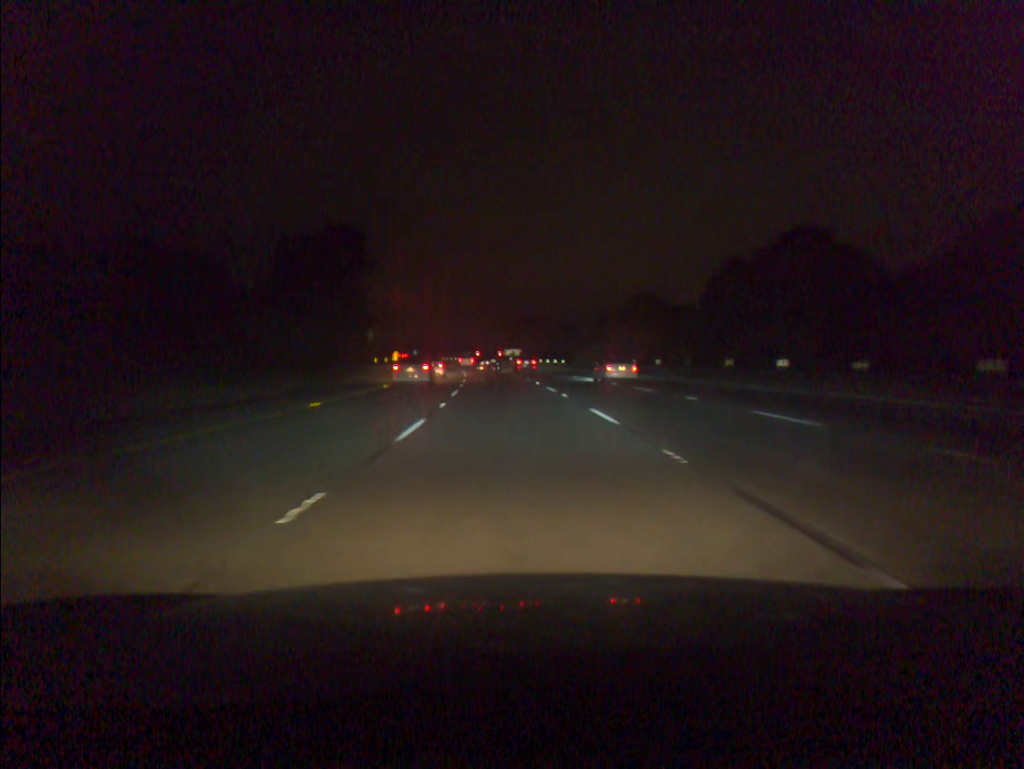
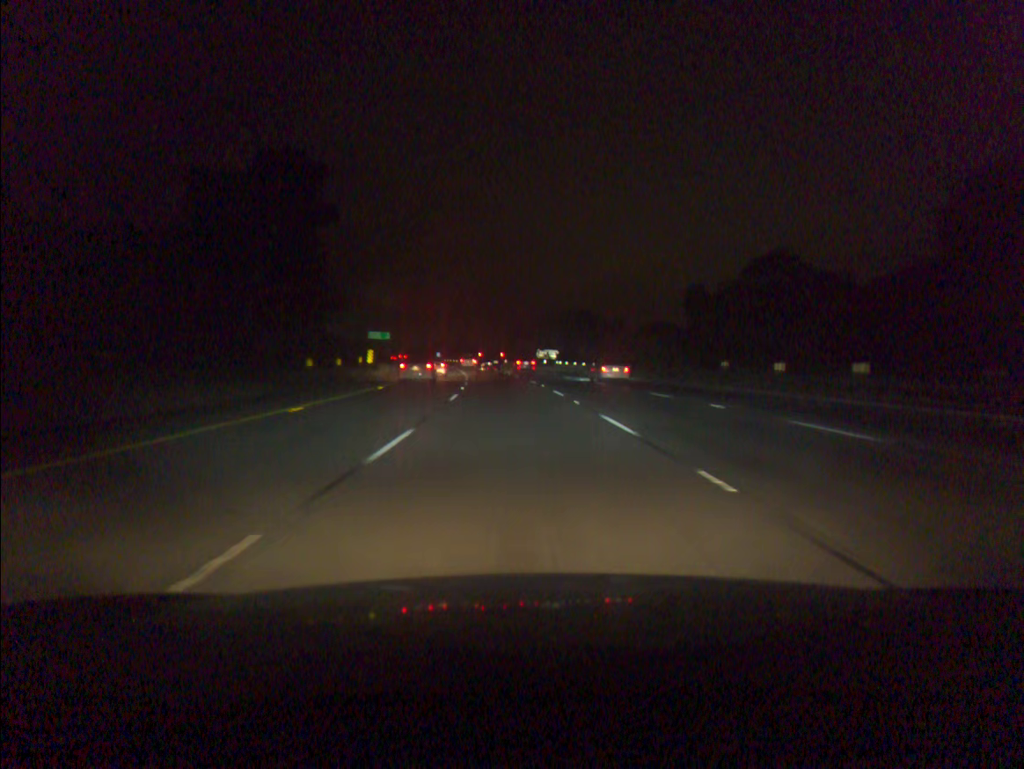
(-0.7, +31.4) m; -2°
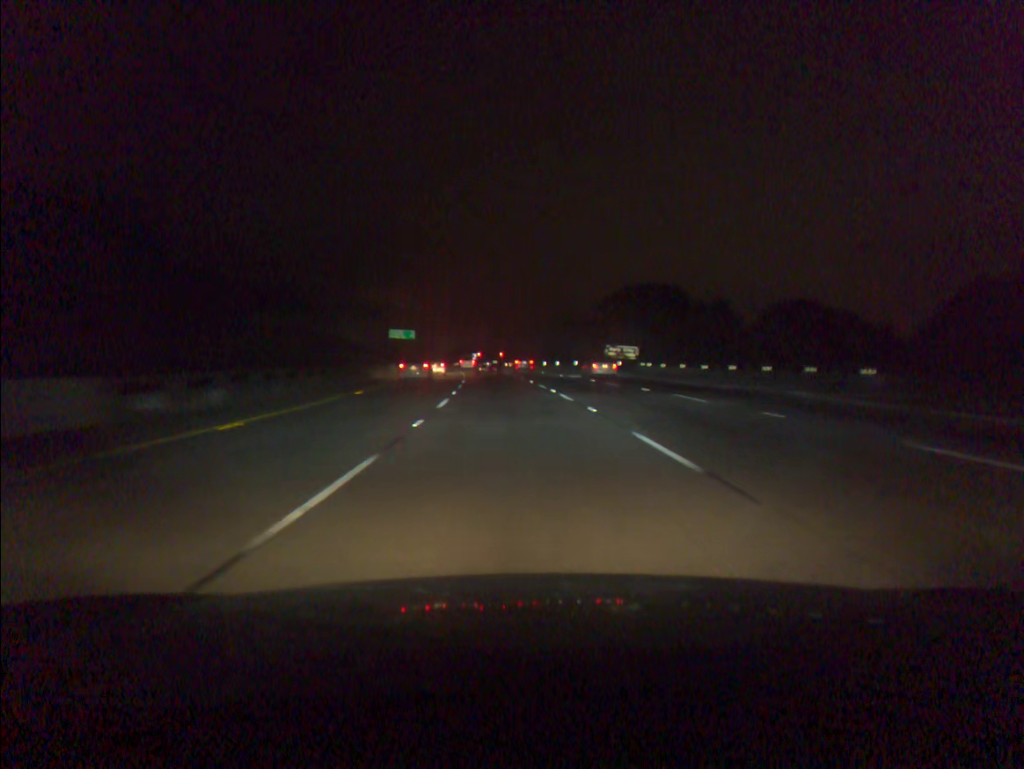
(-1.4, +48.0) m; -3°
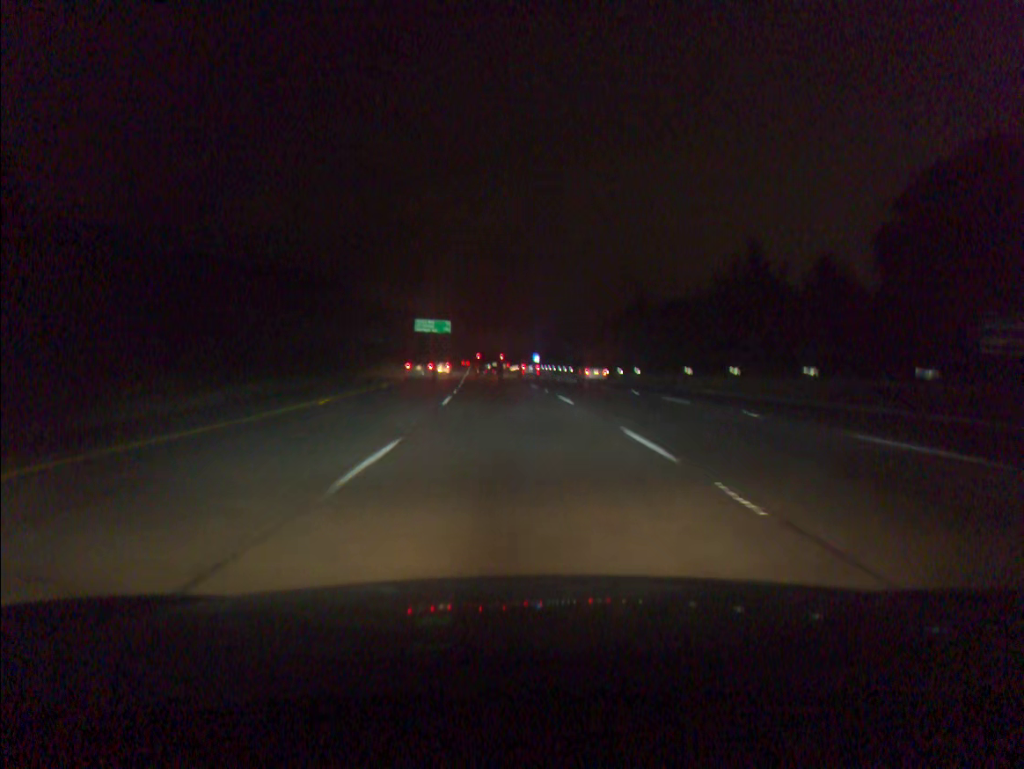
(-2.9, +65.1) m; -5°
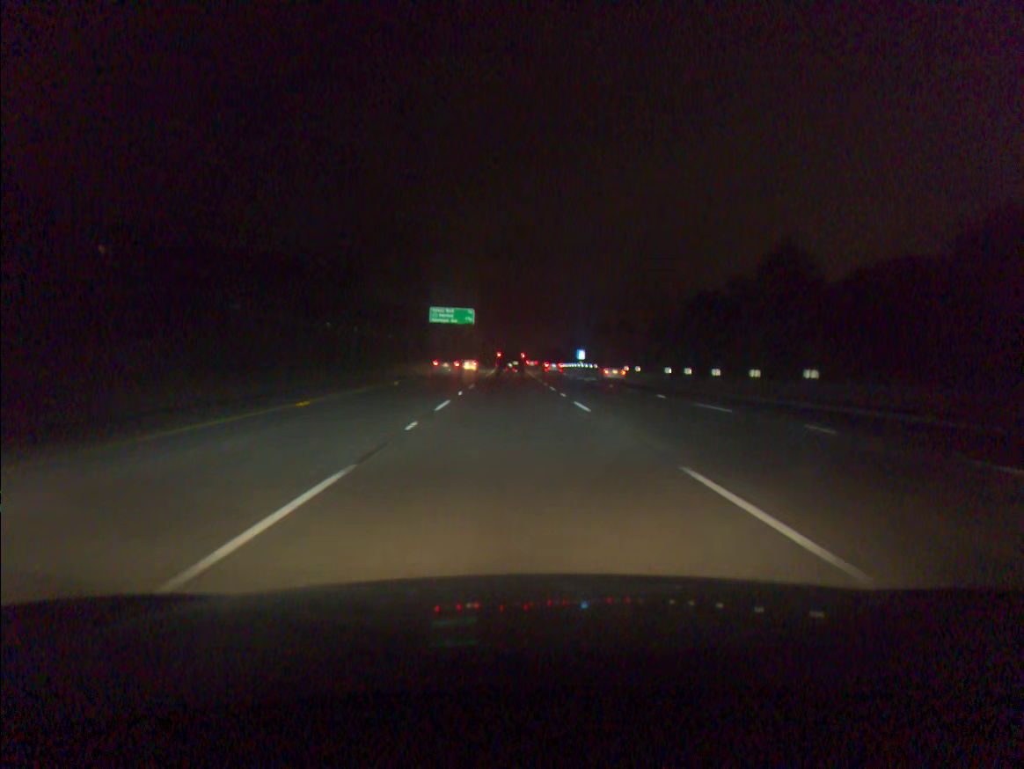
(-0.7, +32.7) m; -3°
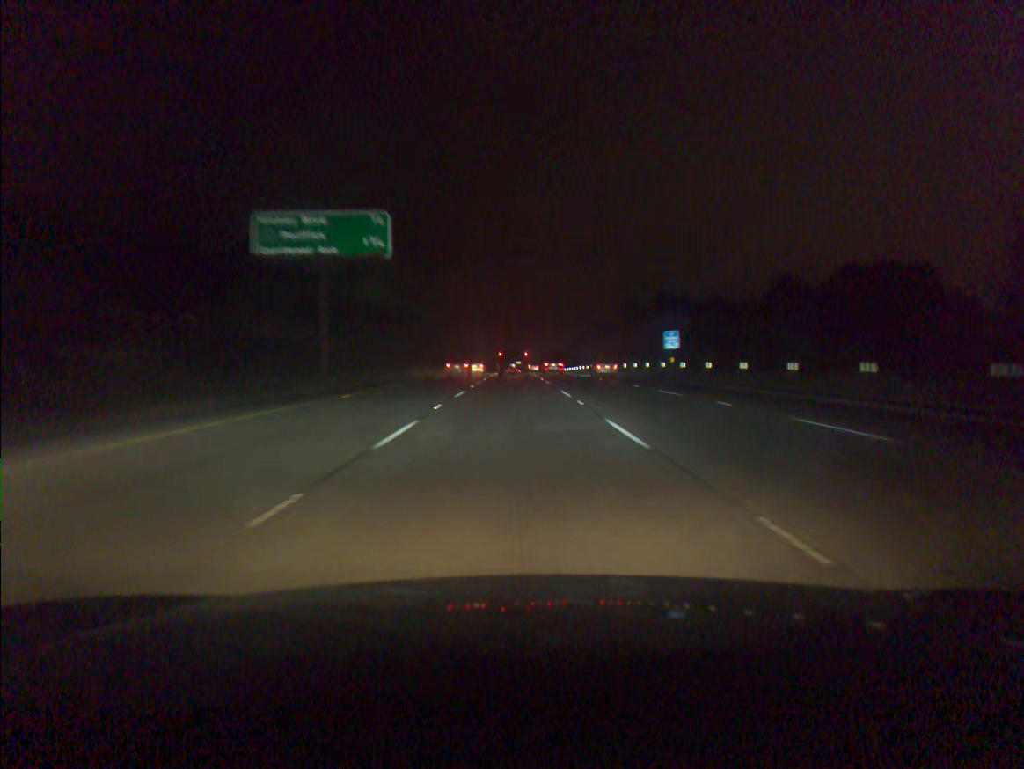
(-0.7, +81.2) m; 0°
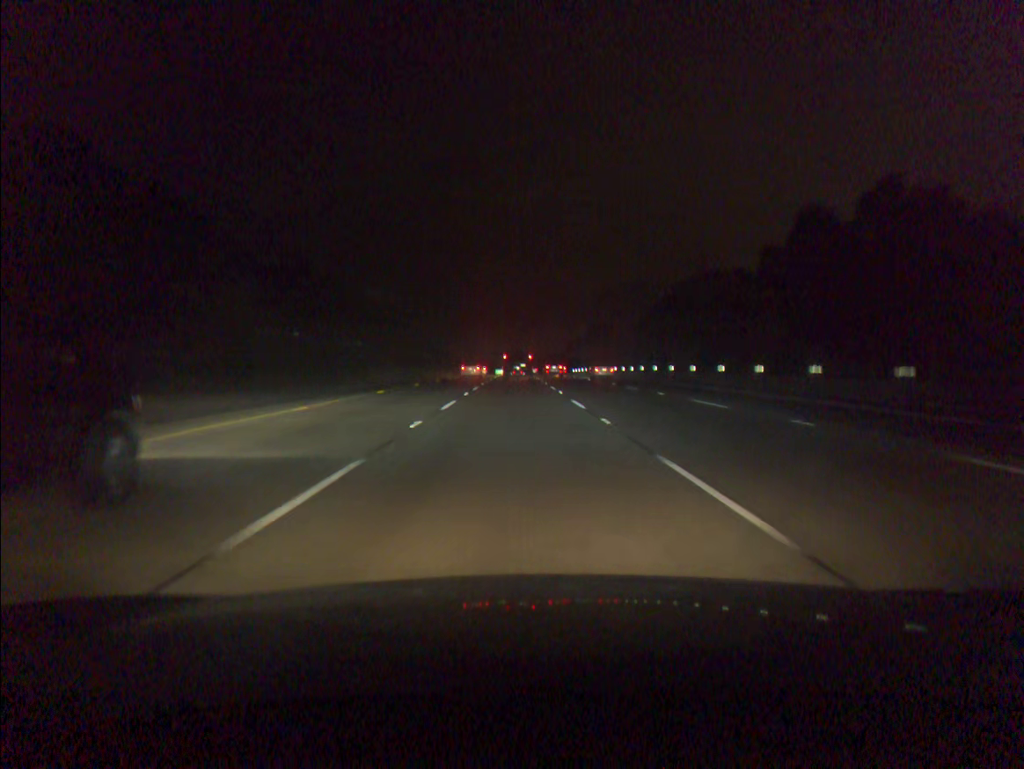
(-0.6, +78.4) m; 0°
